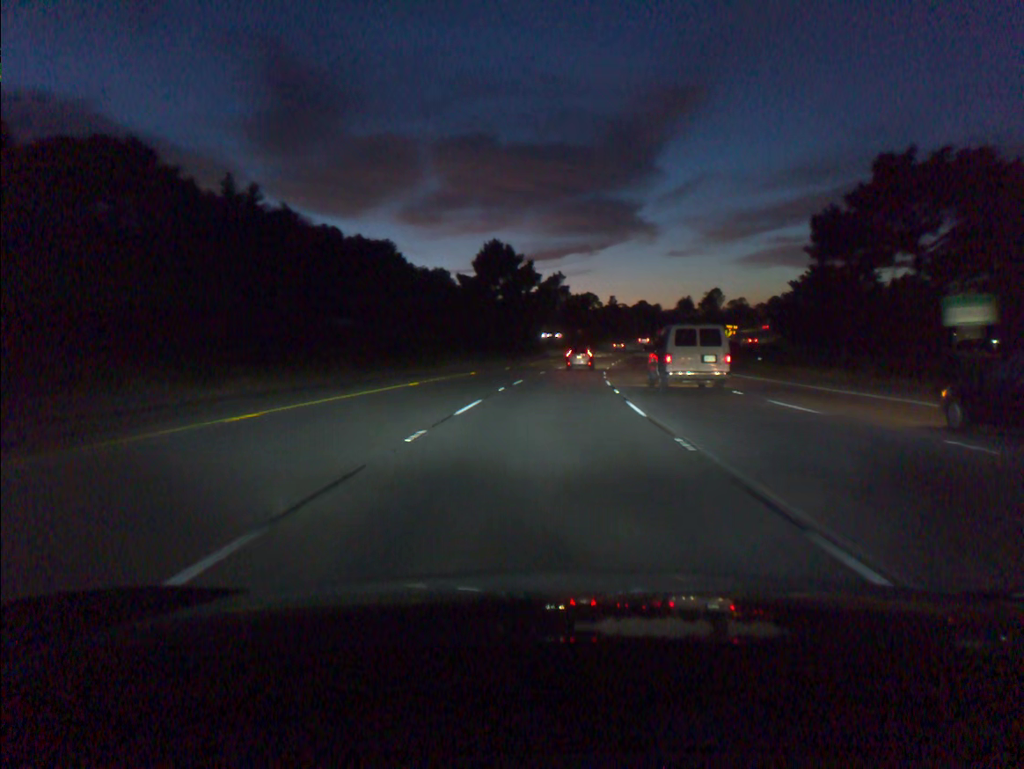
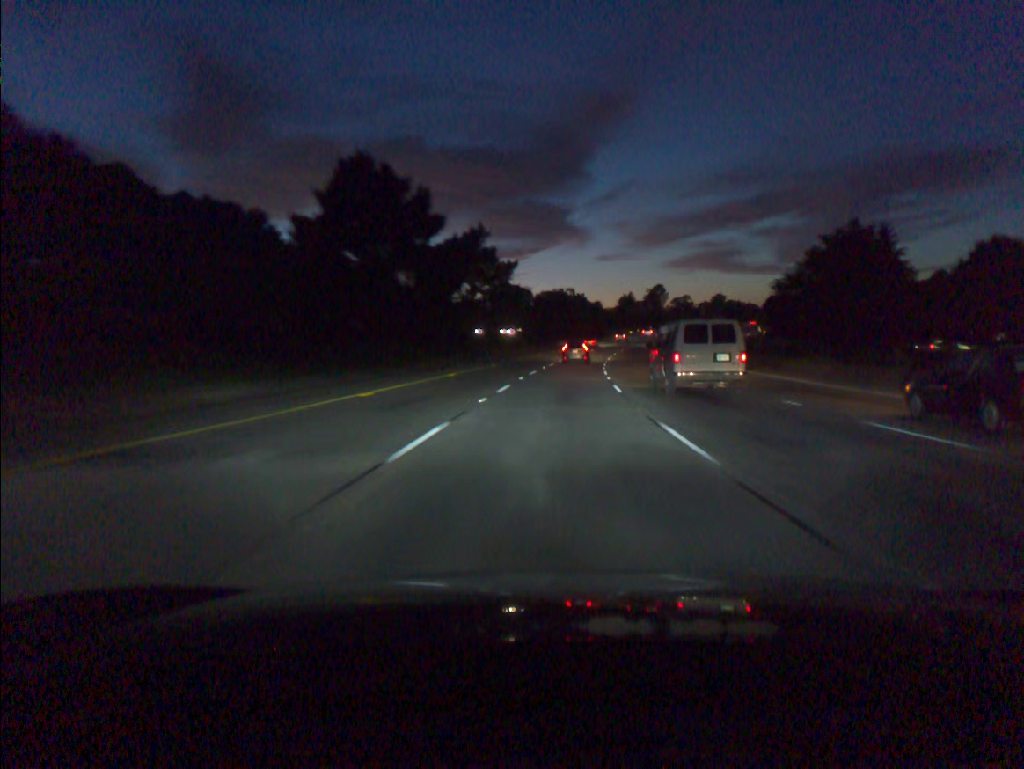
(+2.1, +50.2) m; +5°
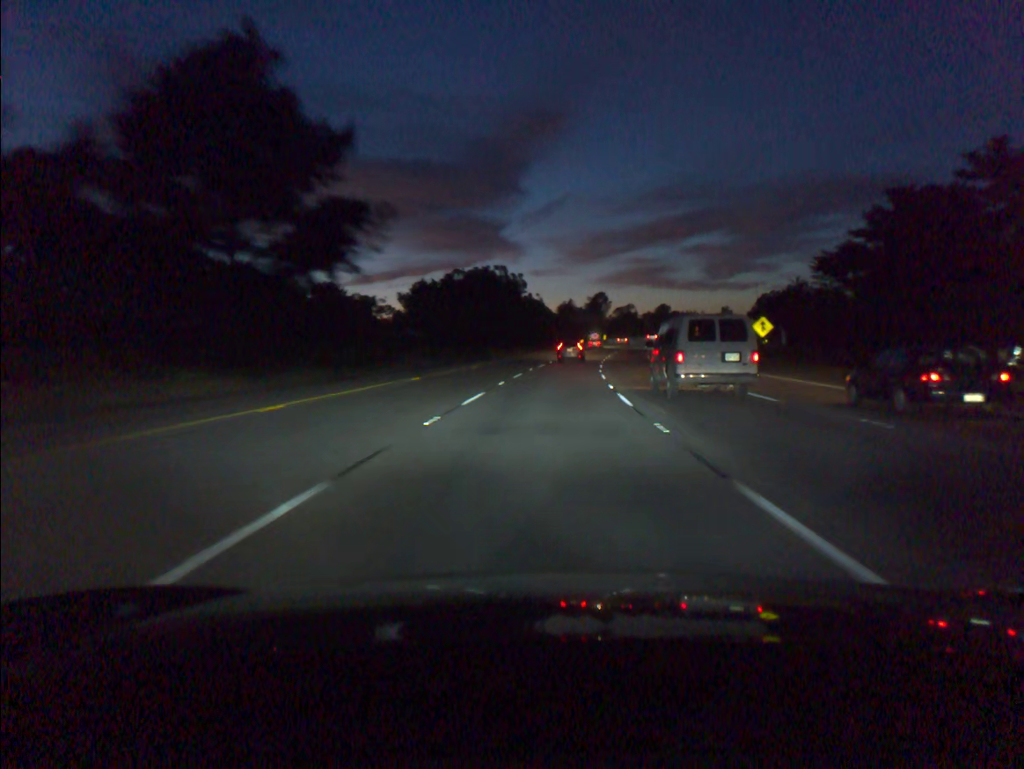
(+2.2, +49.9) m; +5°
